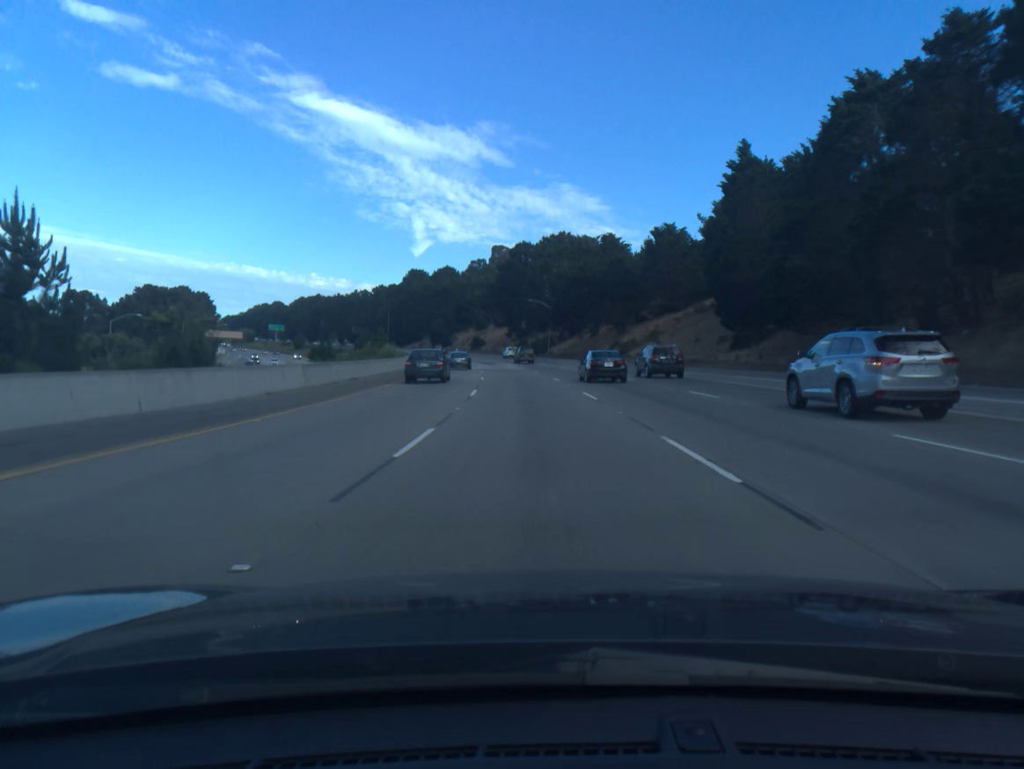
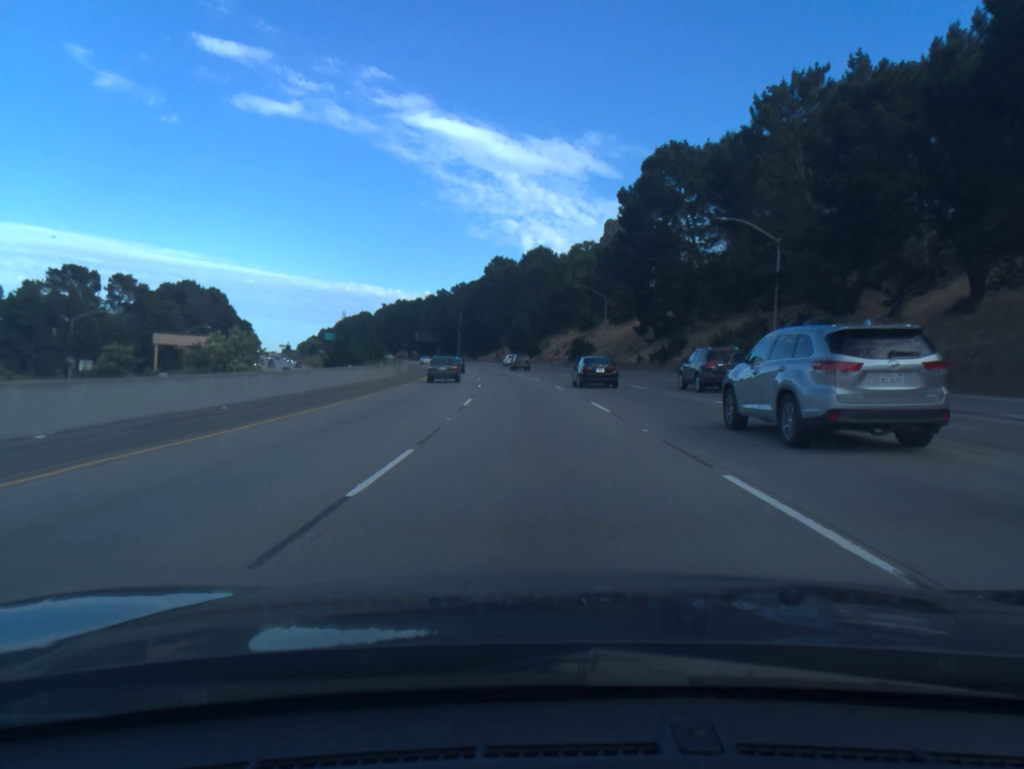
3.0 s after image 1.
(-6.5, +90.2) m; -8°
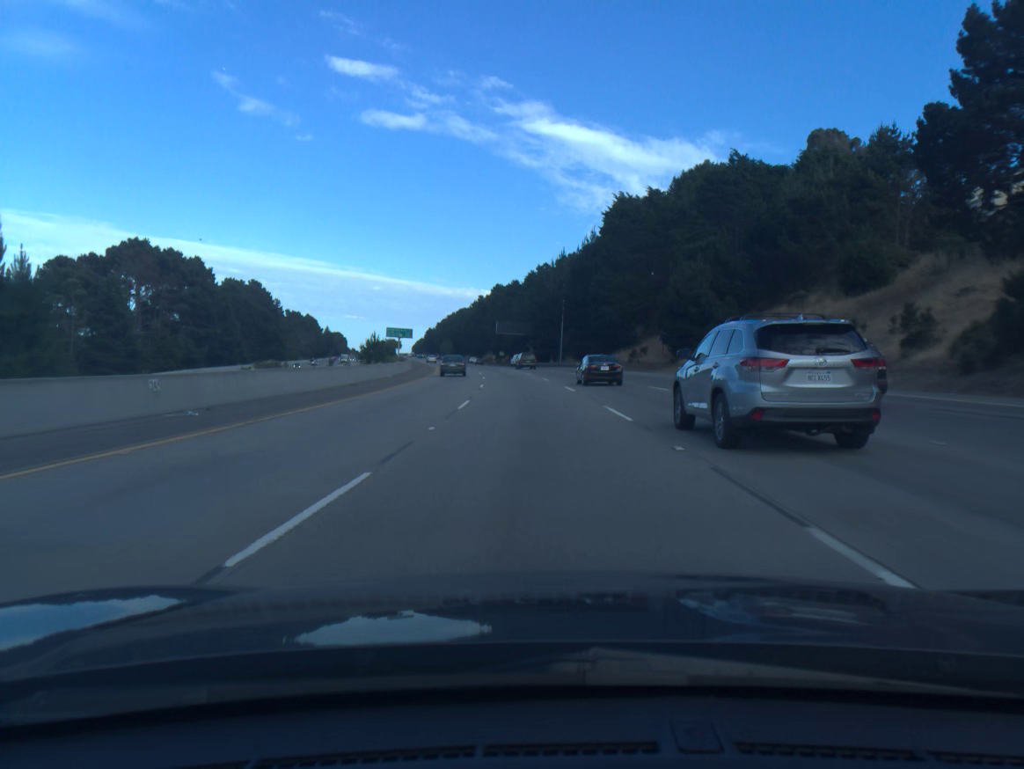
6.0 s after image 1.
(-6.8, +90.2) m; -9°
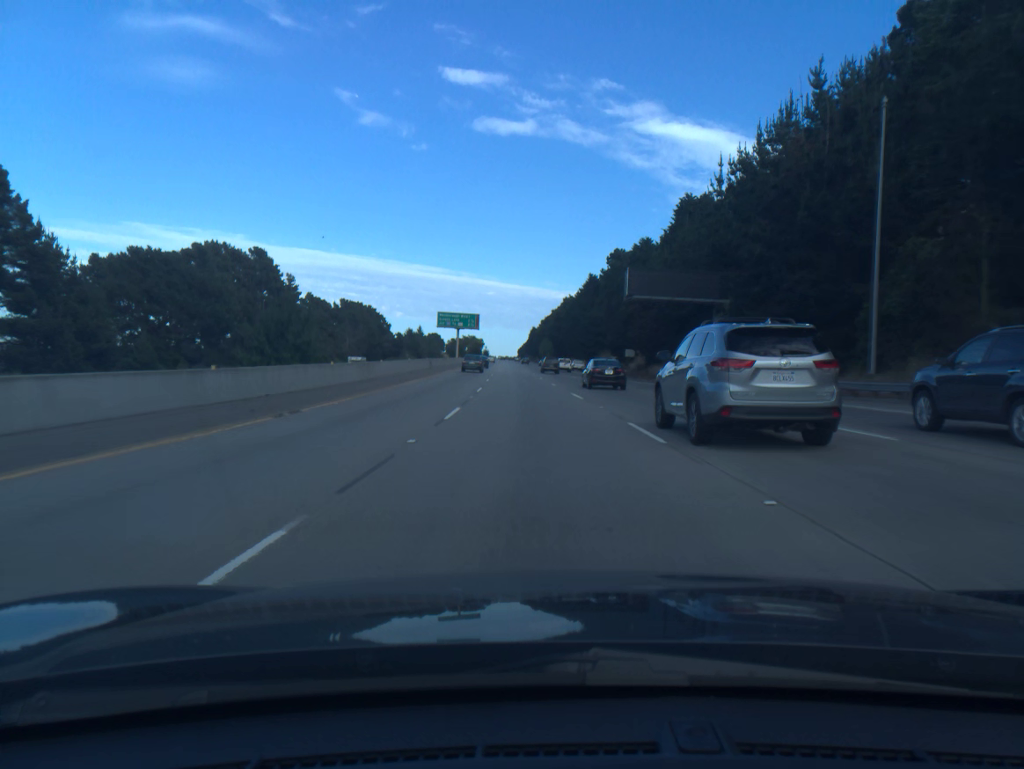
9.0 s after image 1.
(-6.4, +90.6) m; -8°
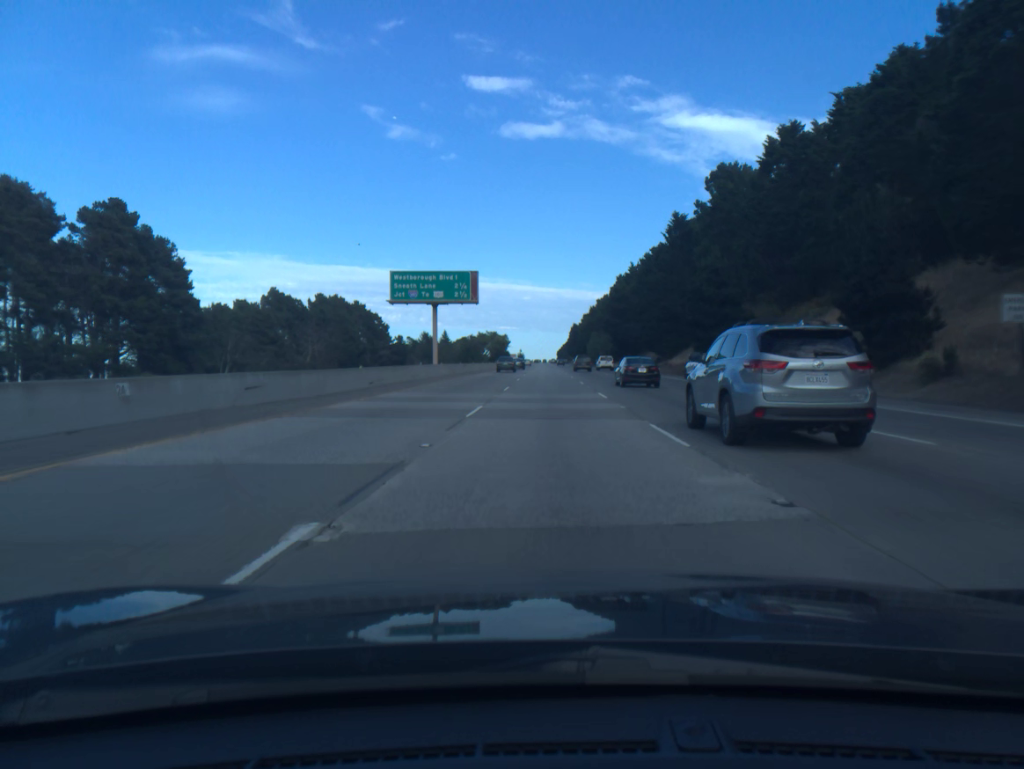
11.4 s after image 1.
(-2.8, +72.9) m; -3°
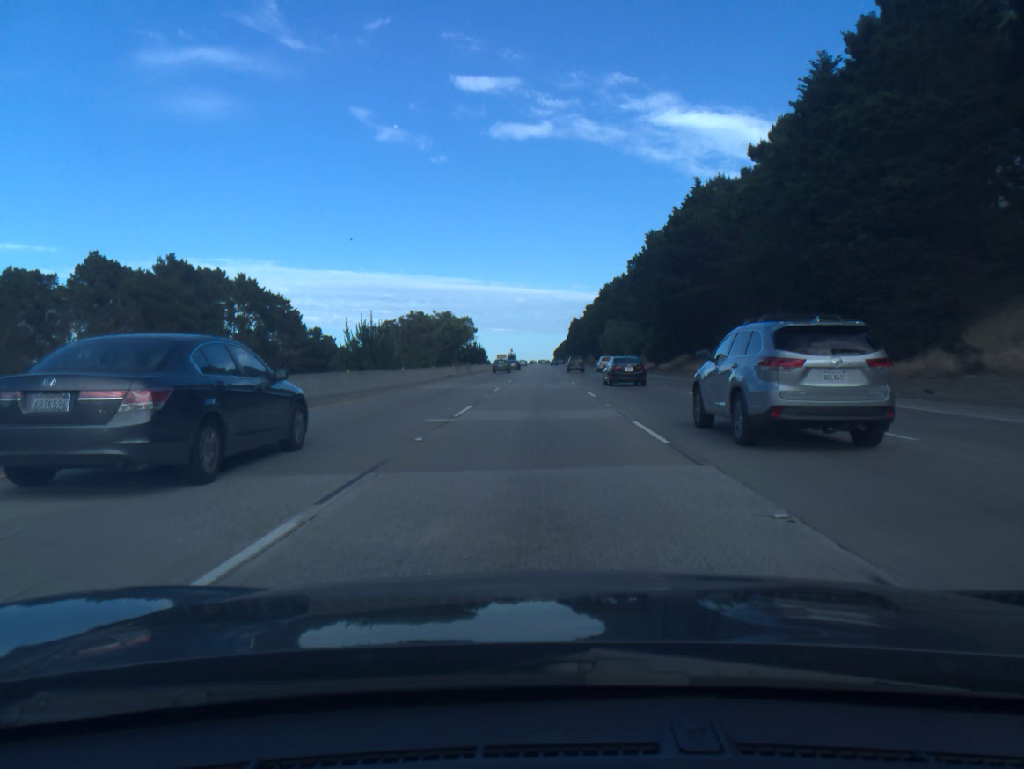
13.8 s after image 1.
(+0.5, +73.1) m; 0°
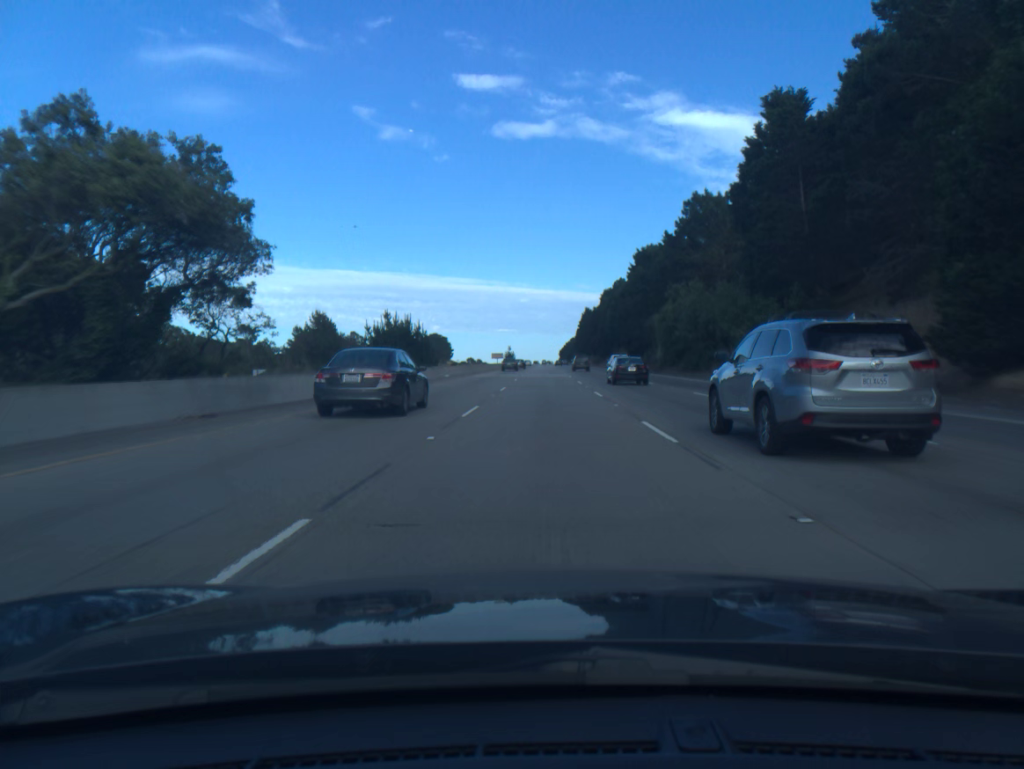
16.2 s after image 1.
(-0.3, +73.2) m; 0°
